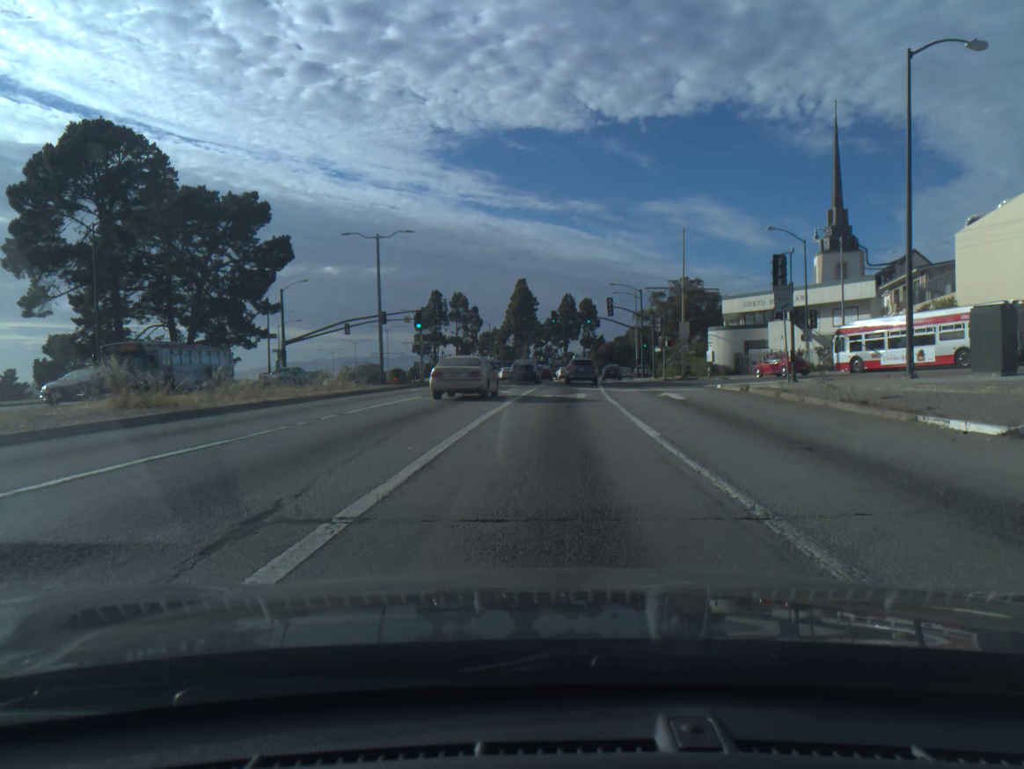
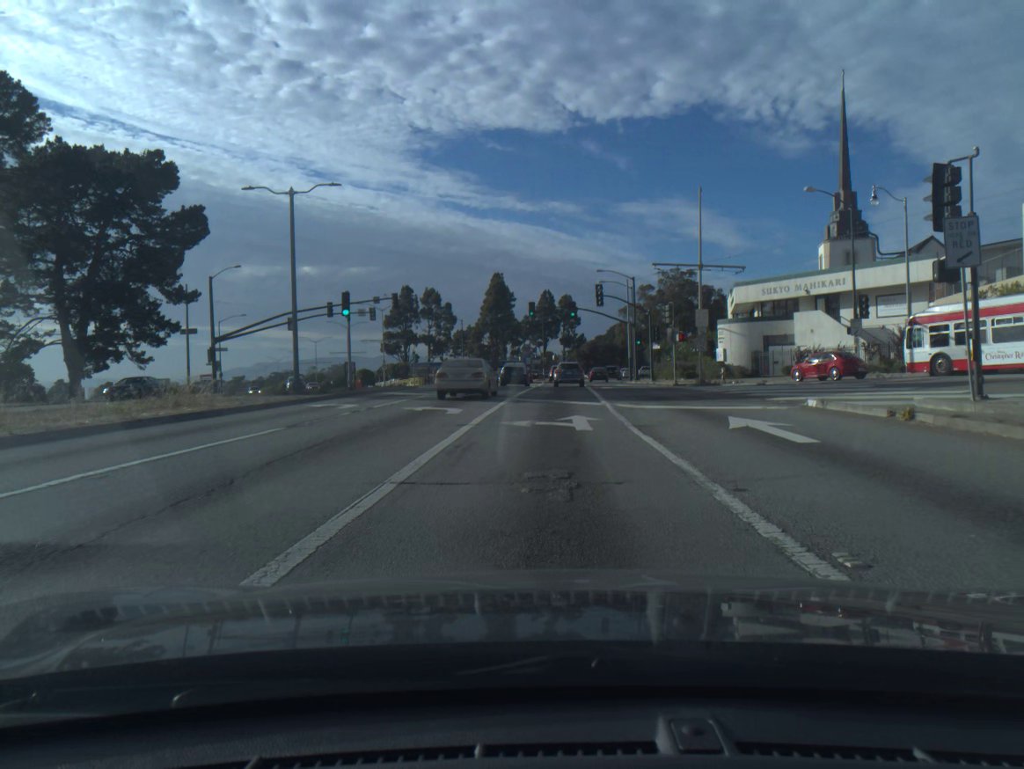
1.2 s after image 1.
(+0.1, +12.7) m; +1°
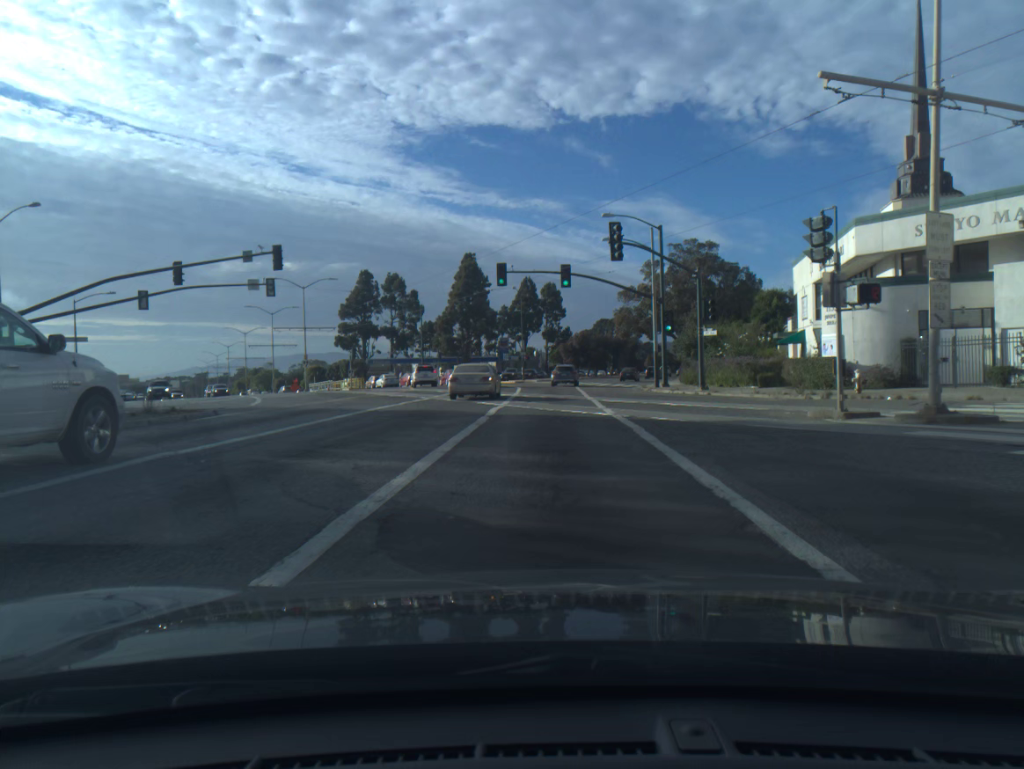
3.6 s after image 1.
(+0.3, +25.6) m; +1°
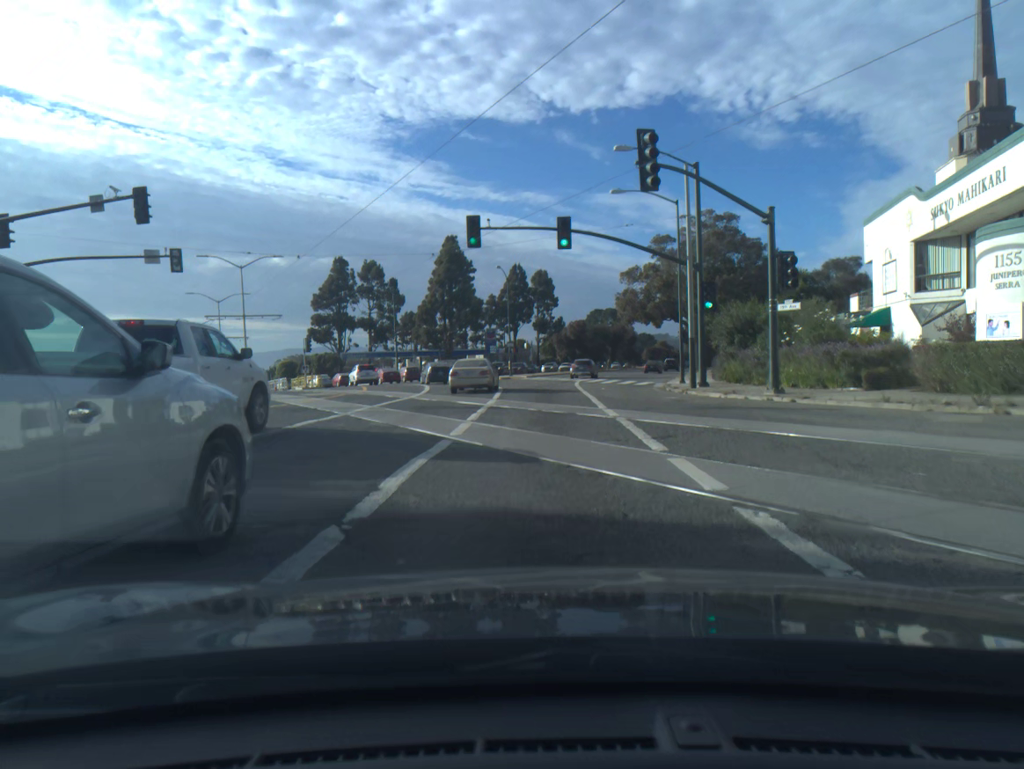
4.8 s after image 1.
(0.0, +12.8) m; +1°
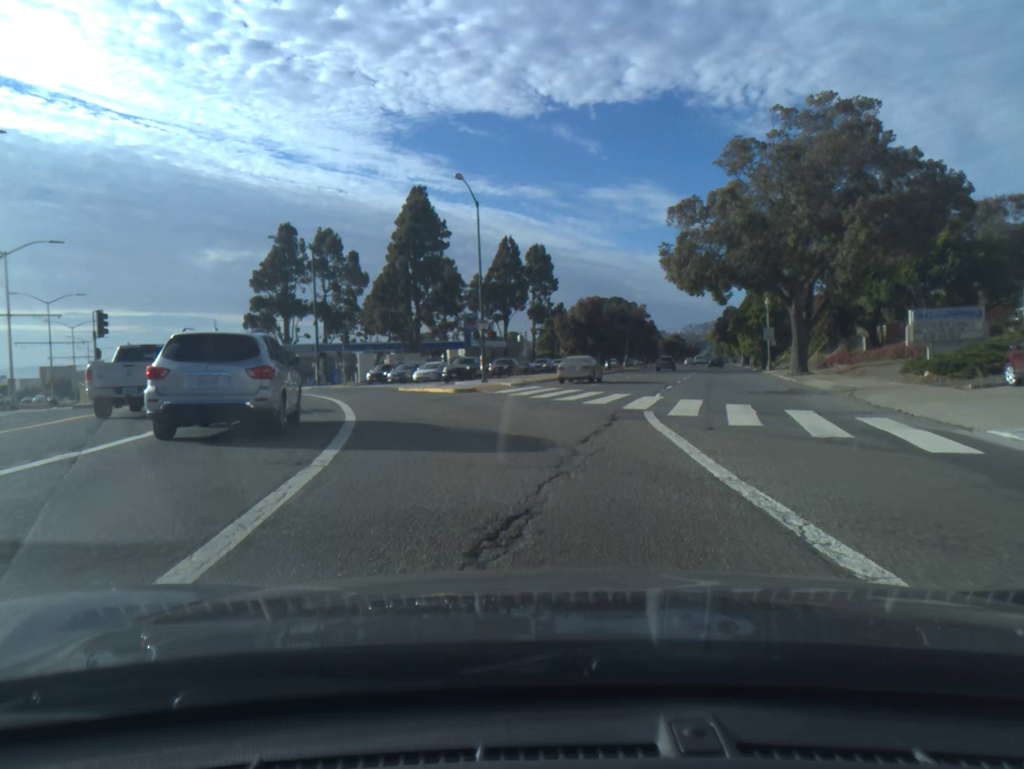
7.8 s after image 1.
(-0.3, +32.5) m; 0°
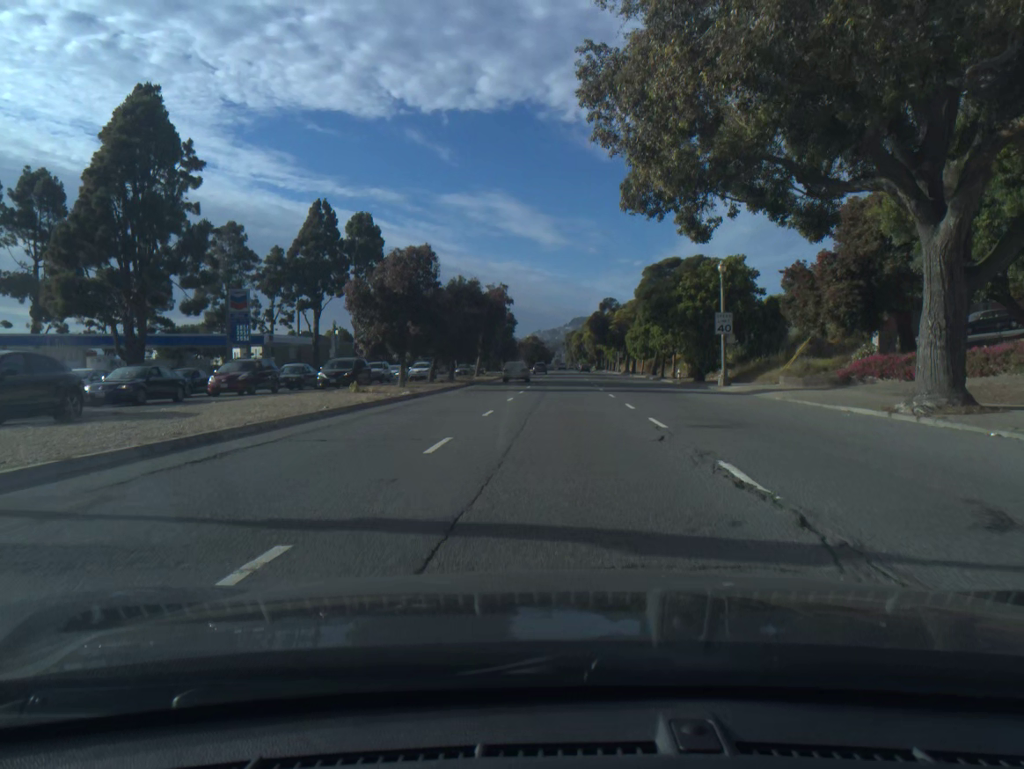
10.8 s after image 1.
(+3.1, +32.3) m; +11°
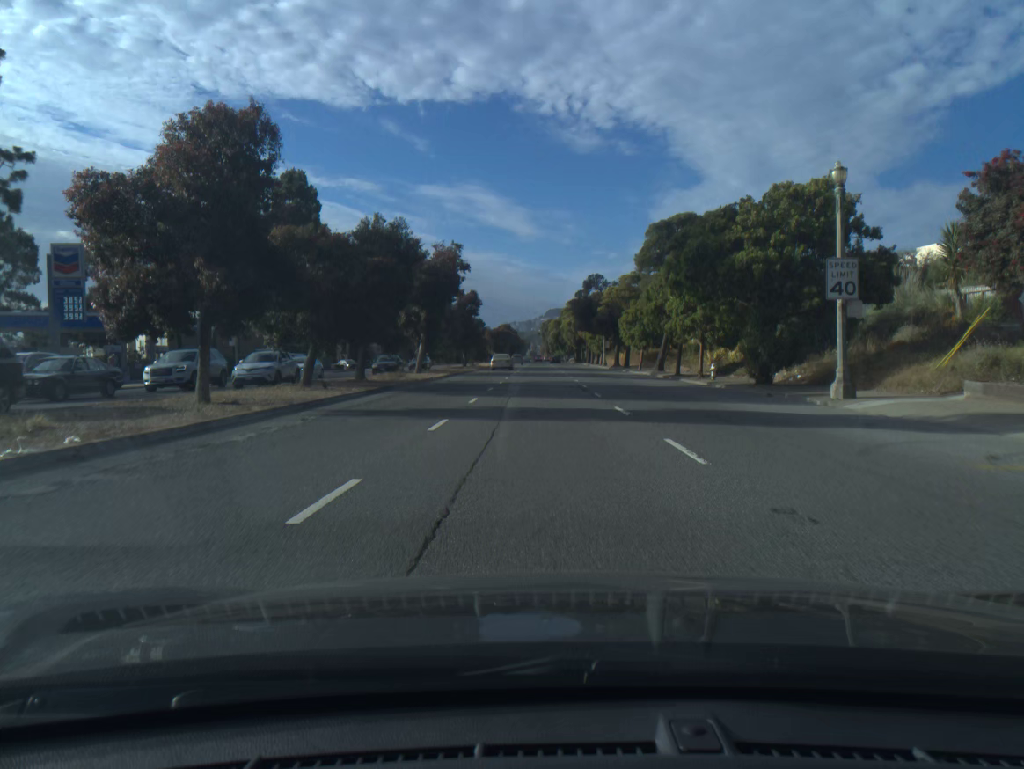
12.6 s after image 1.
(+0.4, +19.7) m; +1°
